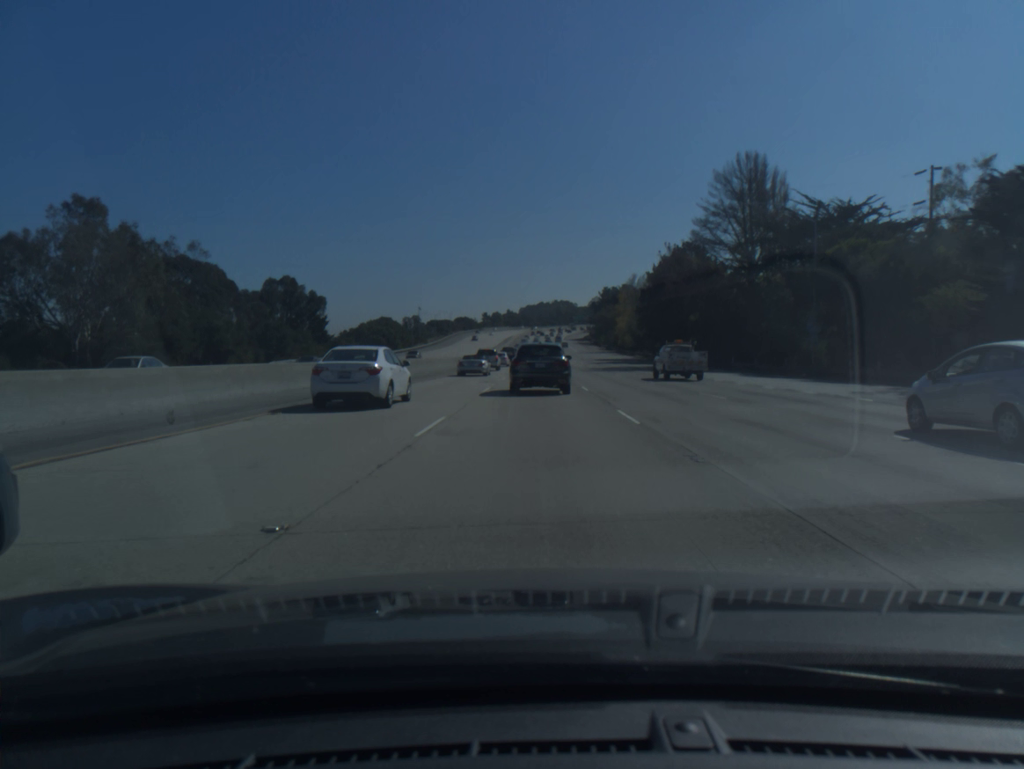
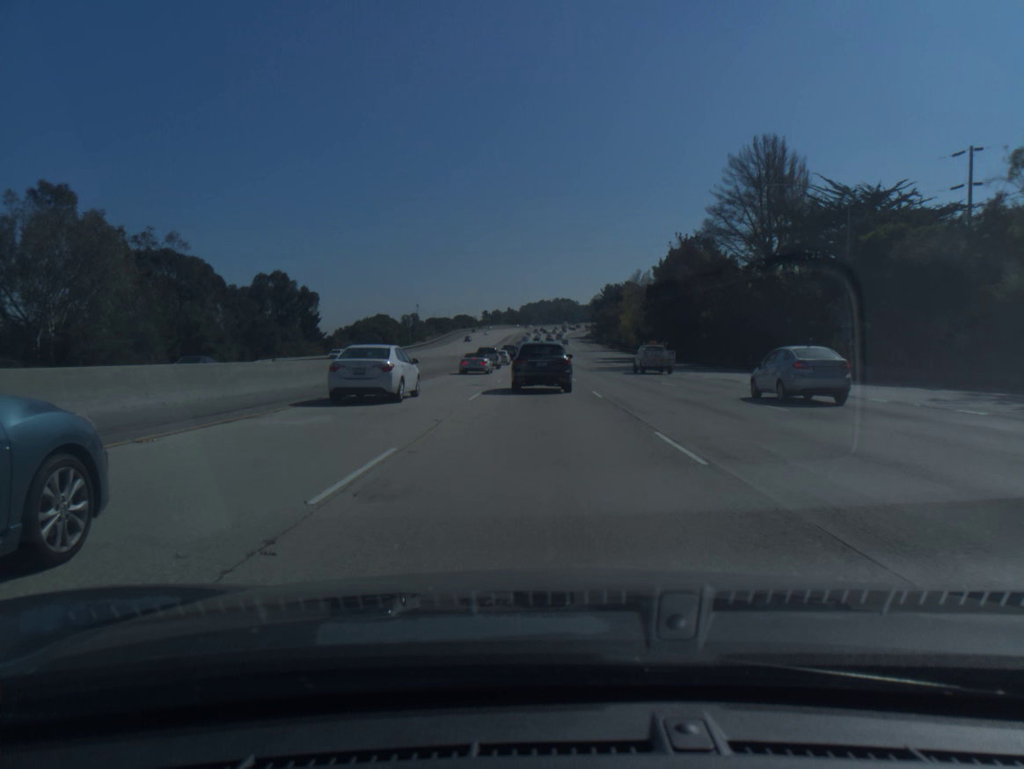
(0.0, +5.5) m; 0°
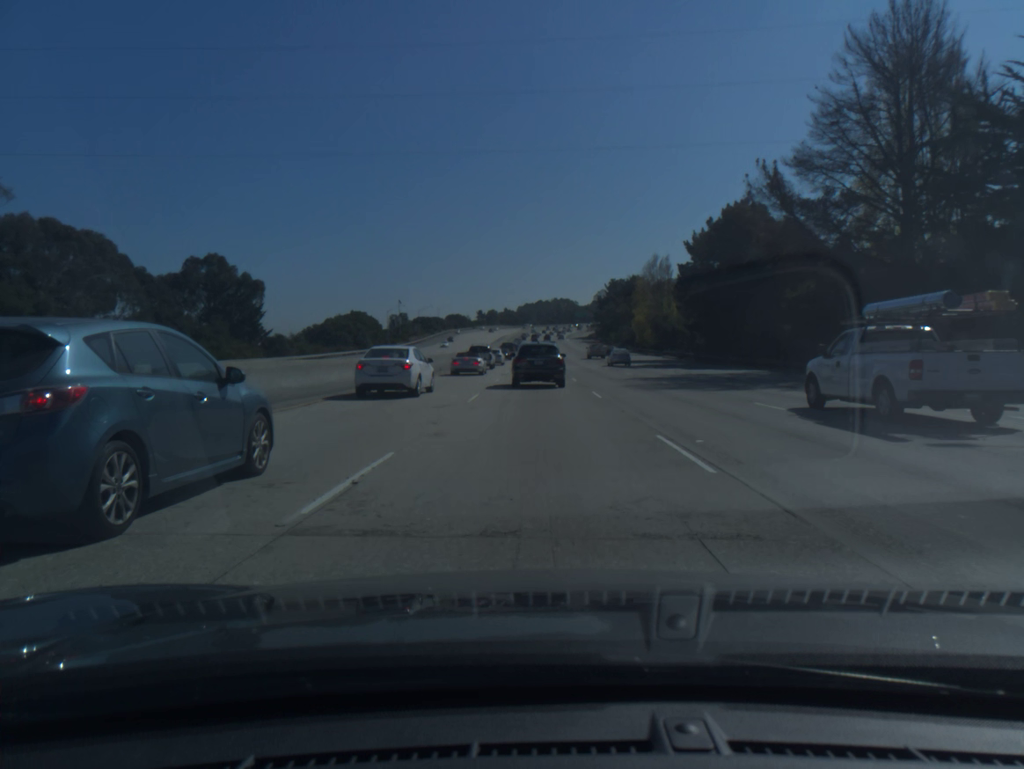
(+0.1, +29.2) m; 0°
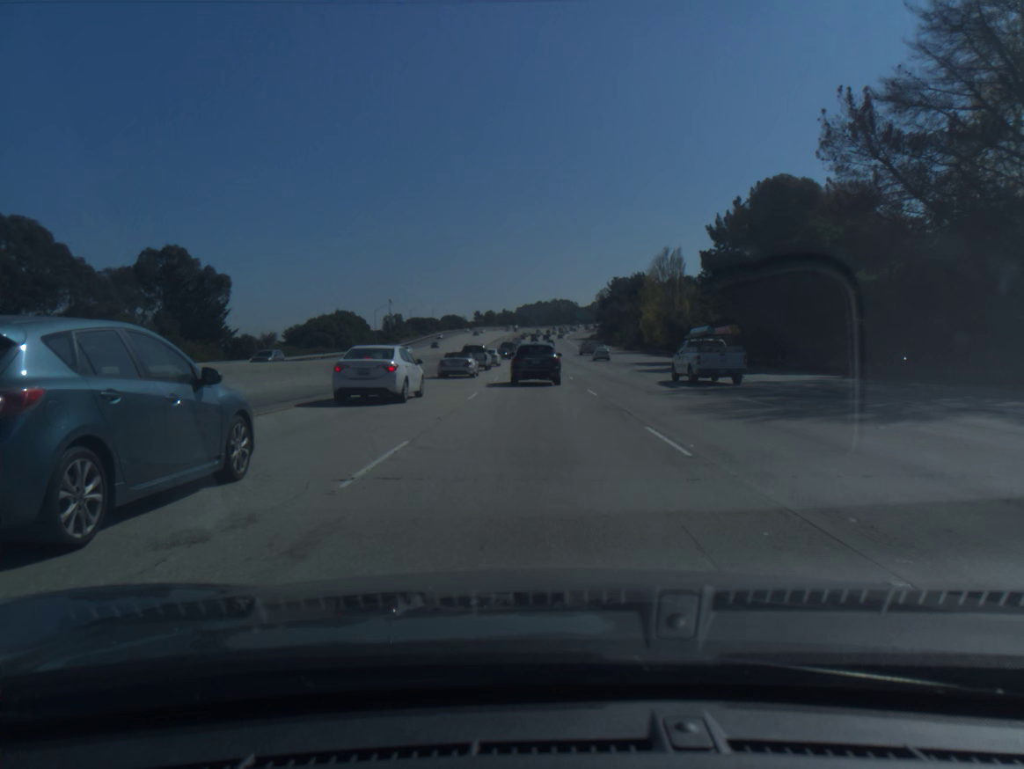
(0.0, +12.9) m; 0°
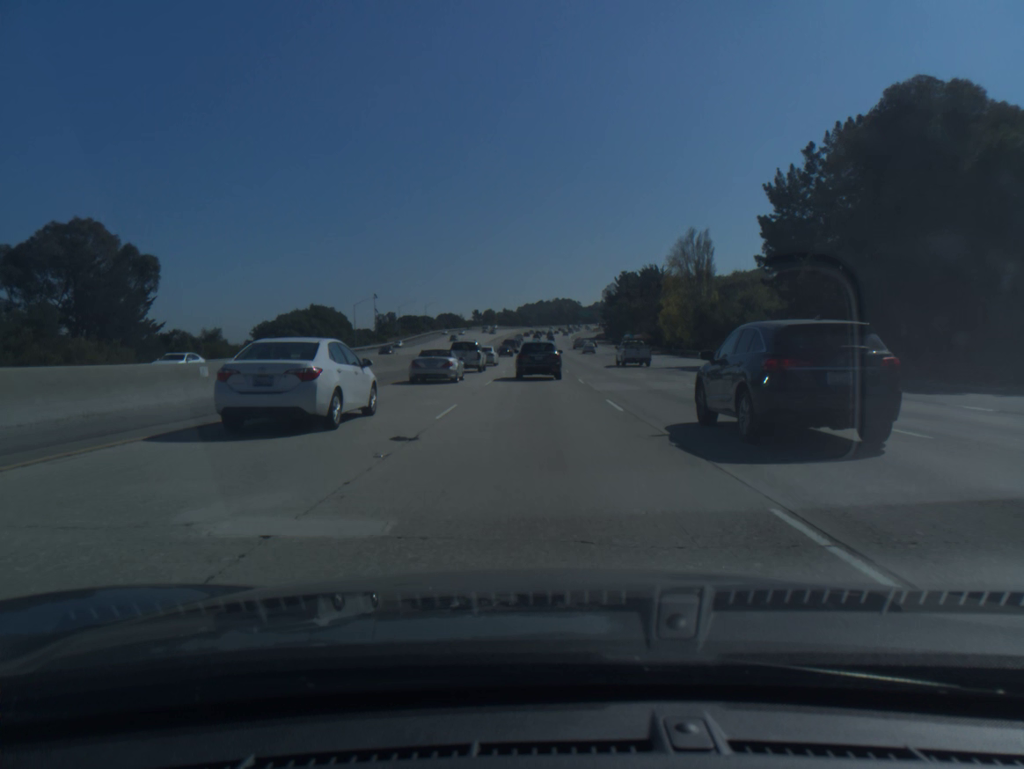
(0.0, +21.0) m; 0°
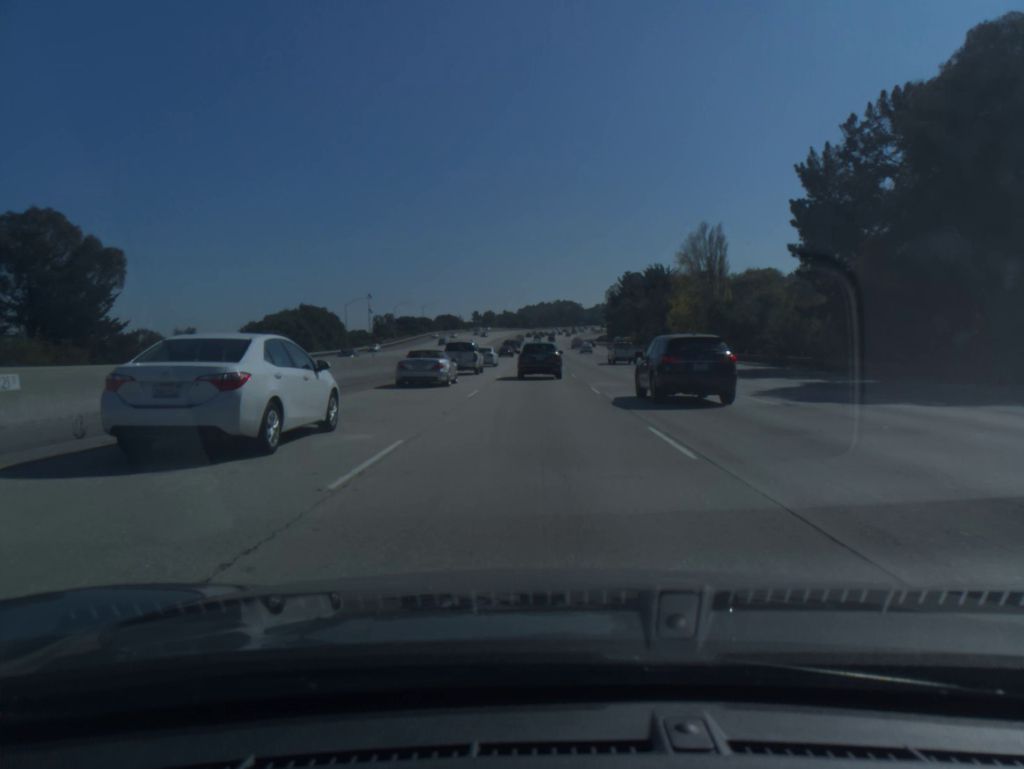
(0.0, +7.4) m; 0°
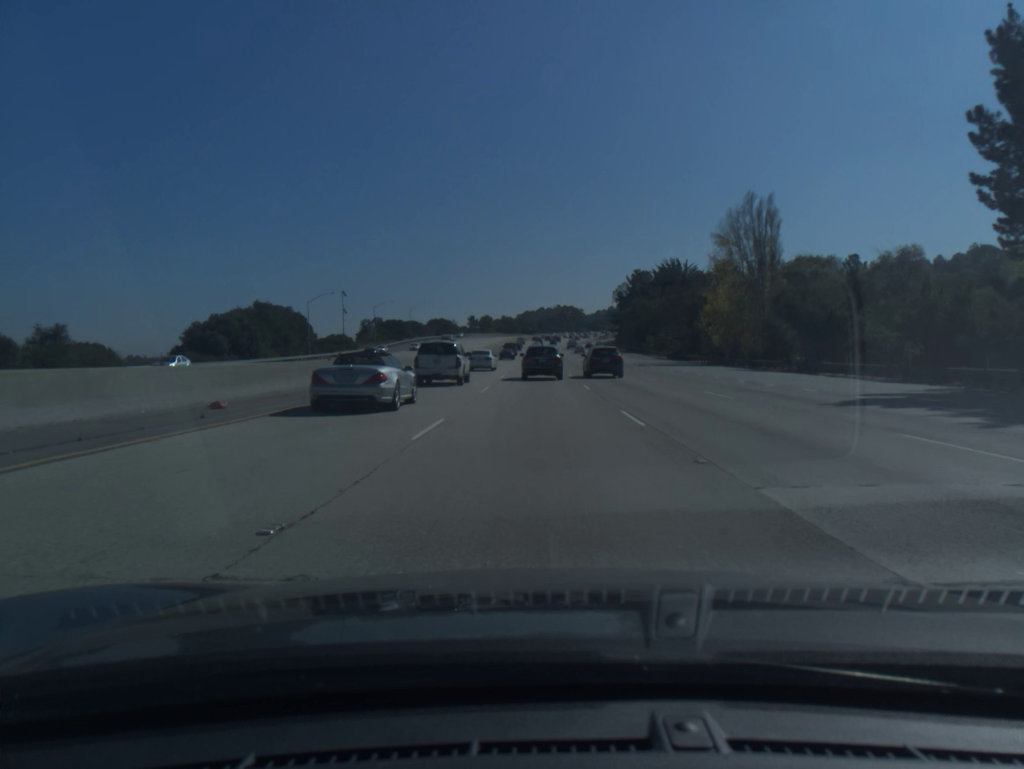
(0.0, +23.8) m; 0°
